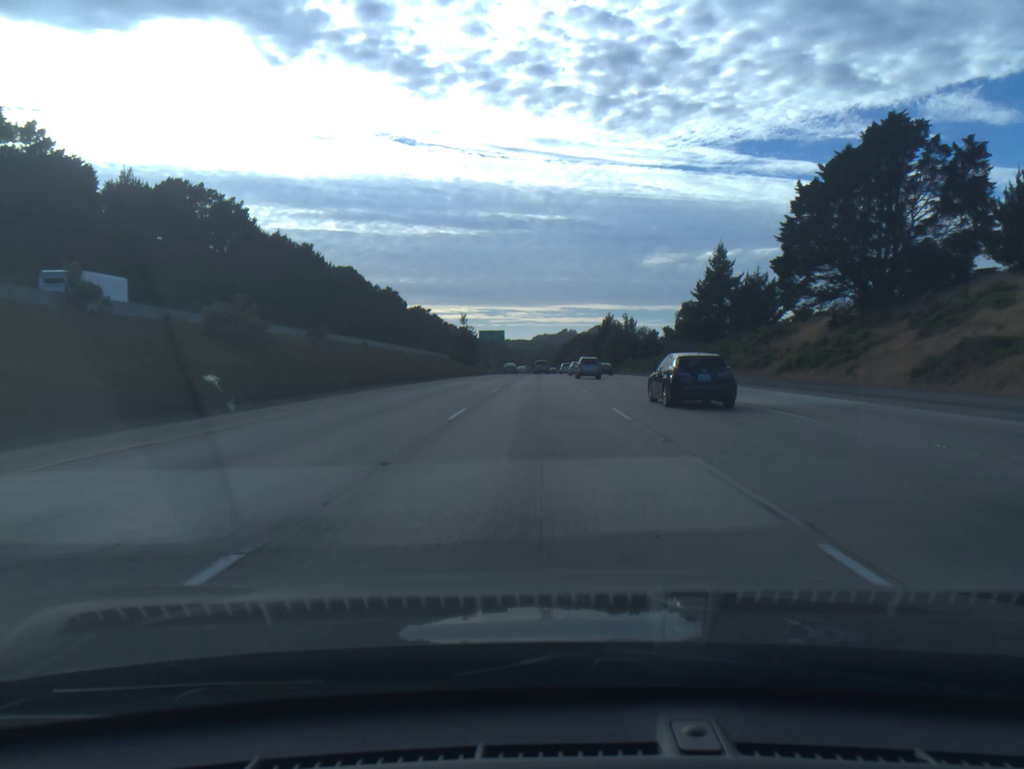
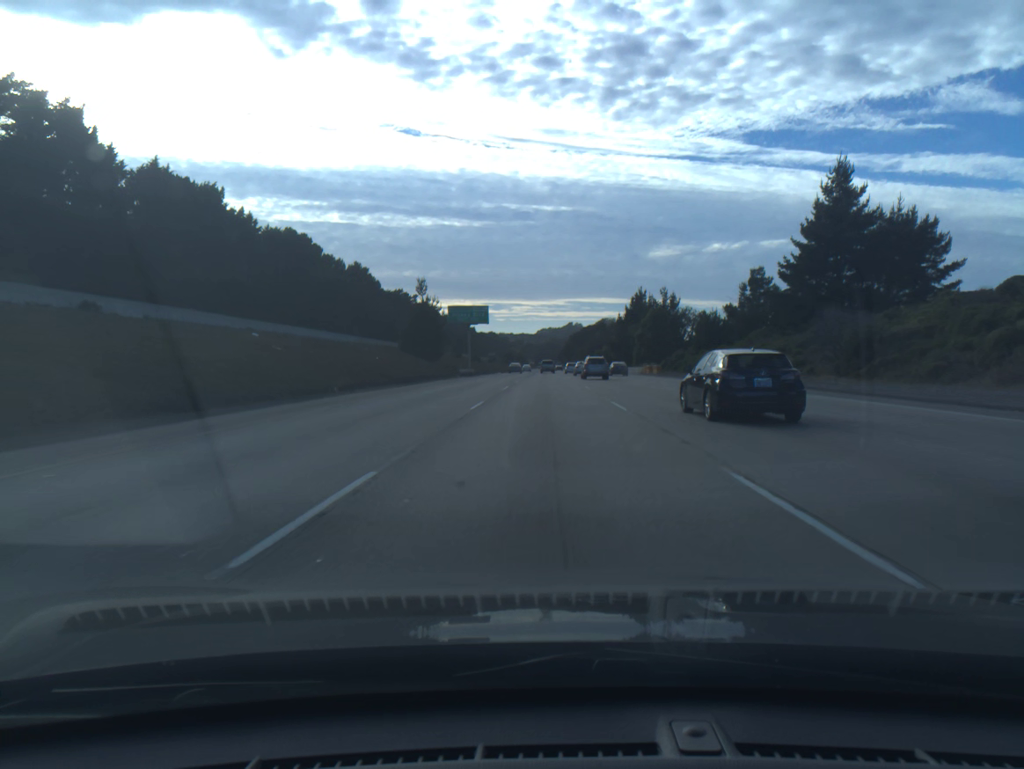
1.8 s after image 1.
(-0.1, +55.3) m; 0°
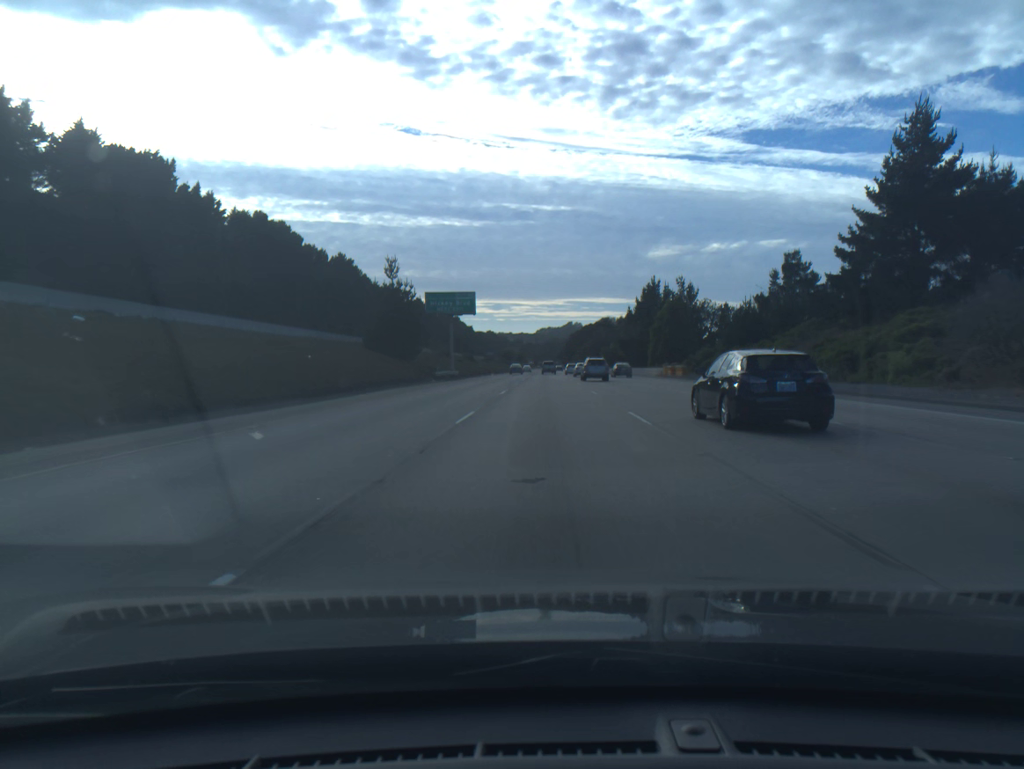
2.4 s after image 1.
(0.0, +18.5) m; 0°
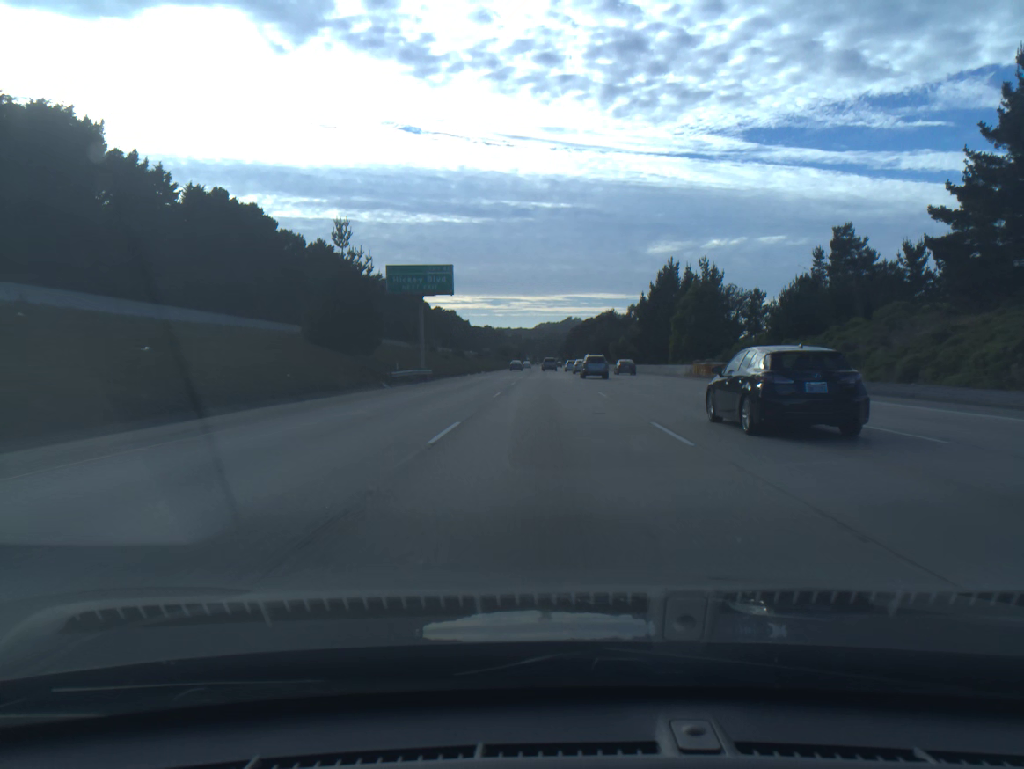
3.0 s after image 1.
(0.0, +18.5) m; 0°
